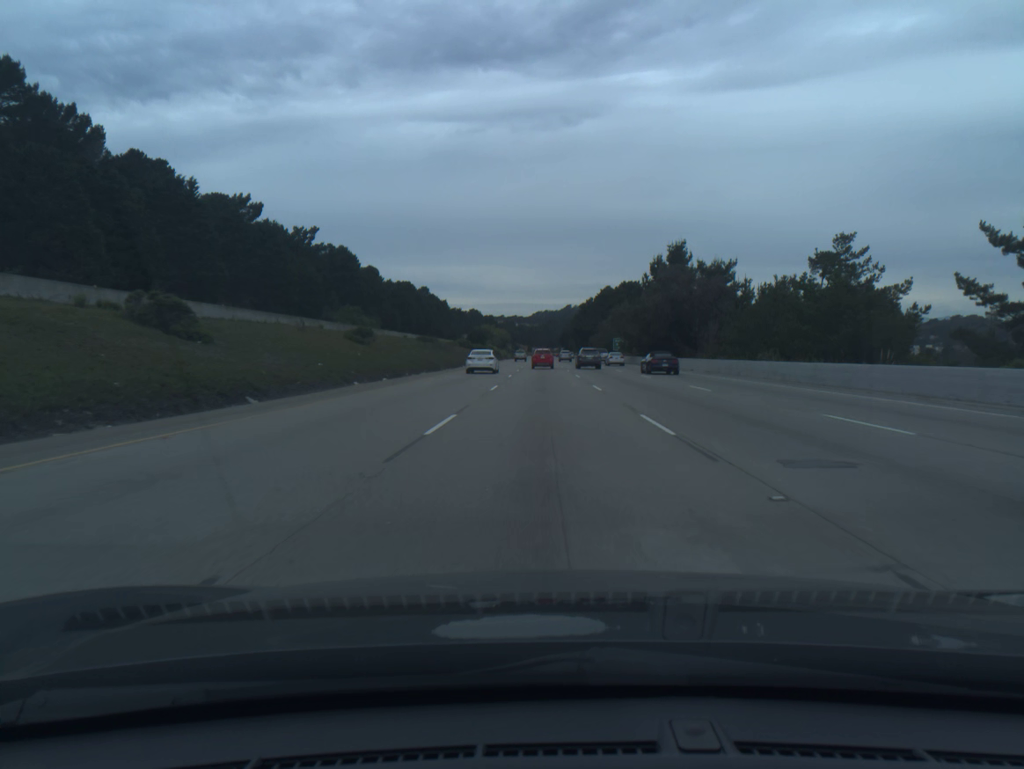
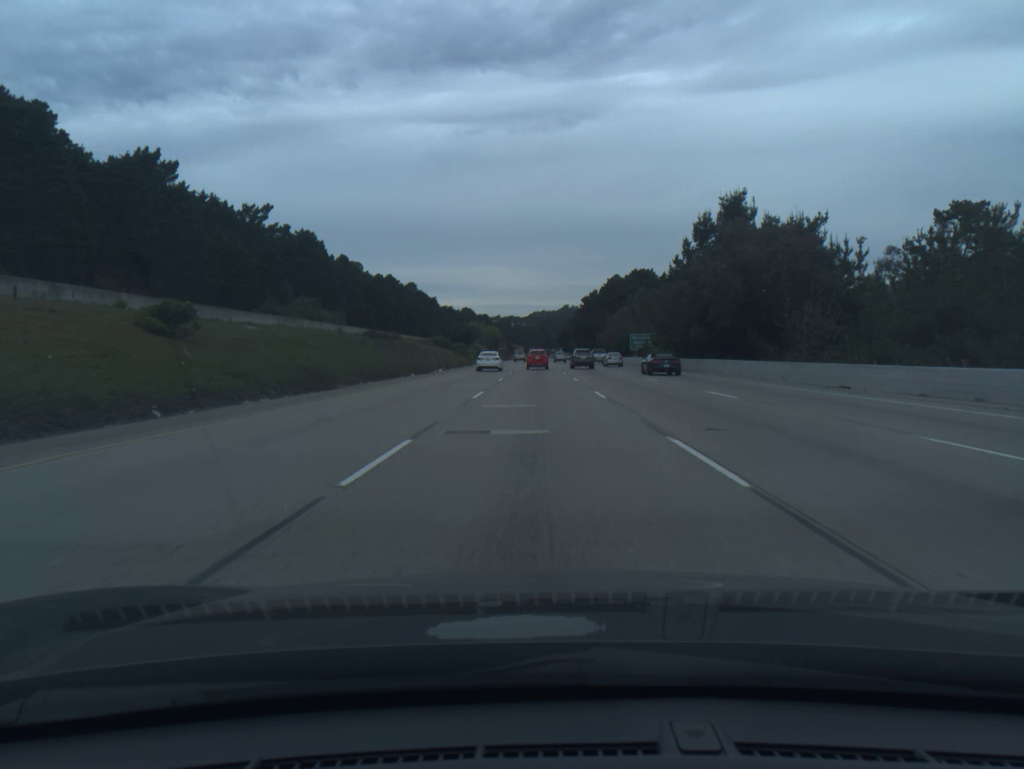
(+0.1, +33.7) m; 0°
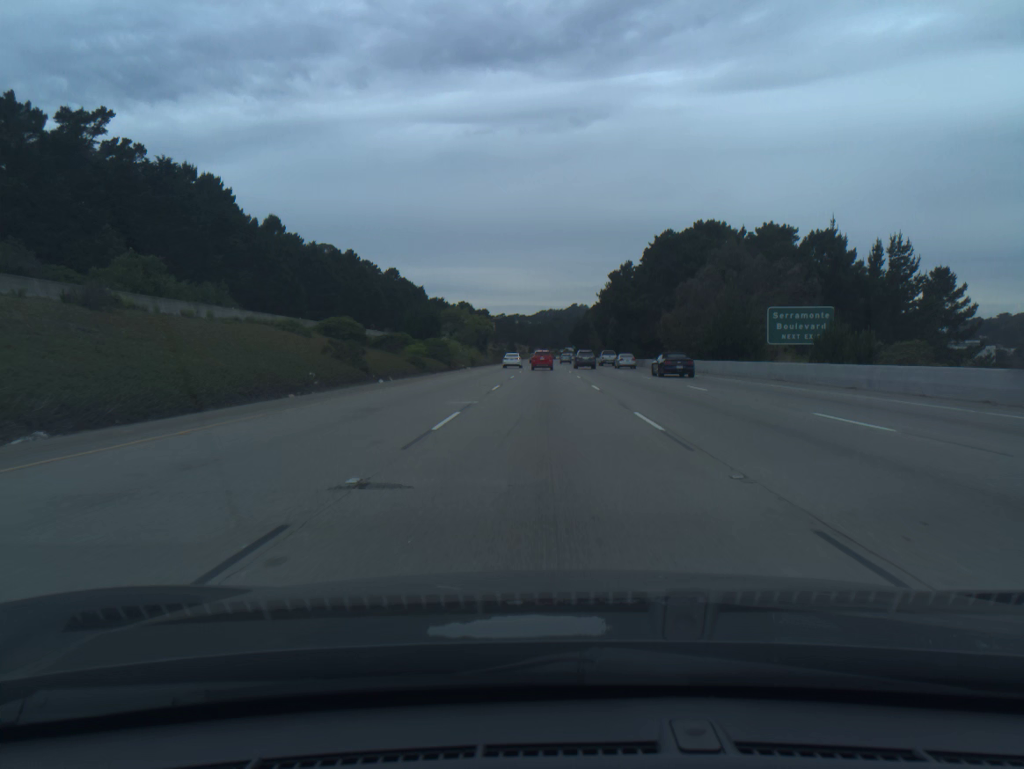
(-0.4, +67.6) m; -1°
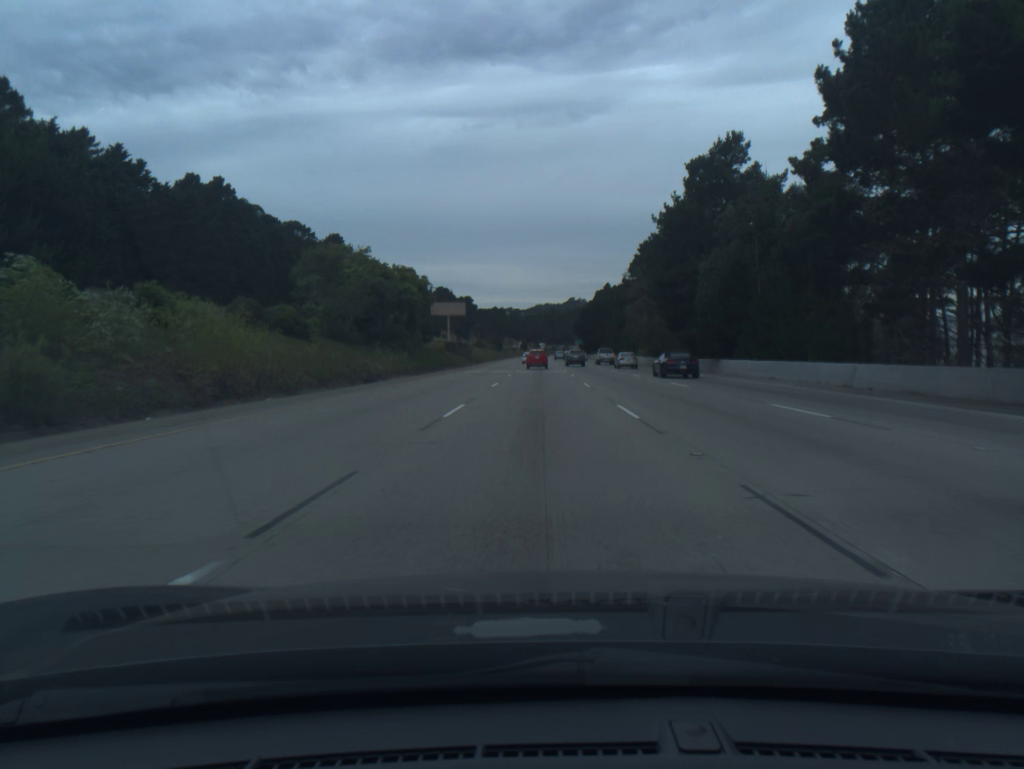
(+0.4, +85.1) m; 0°
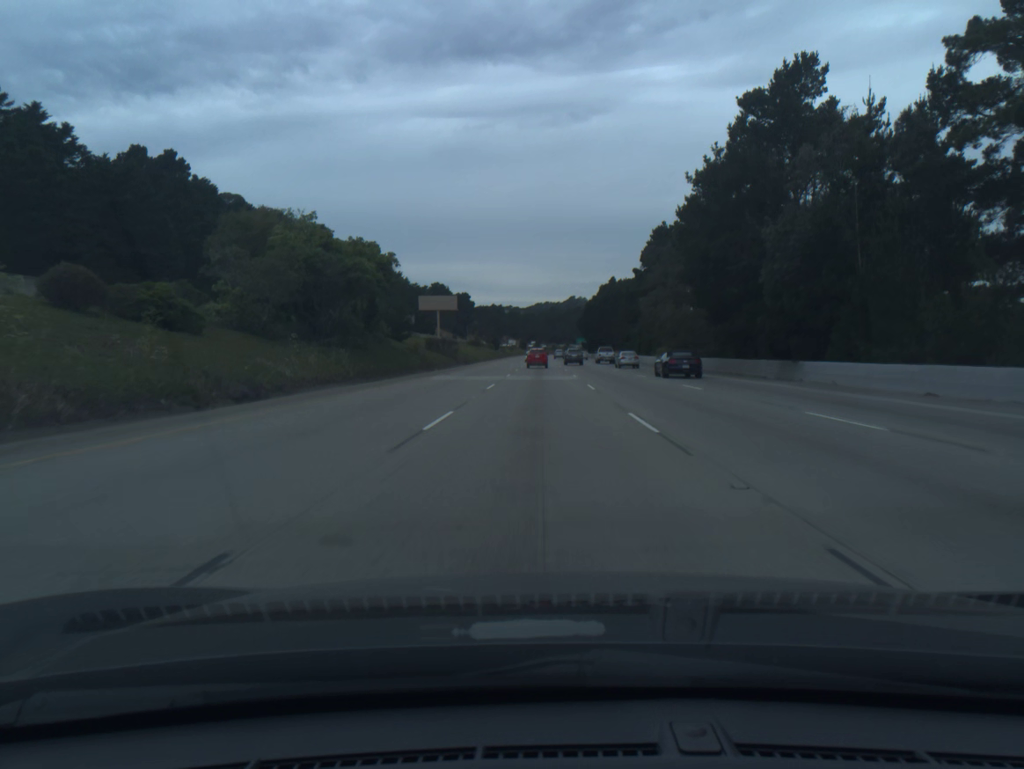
(0.0, +17.1) m; 0°
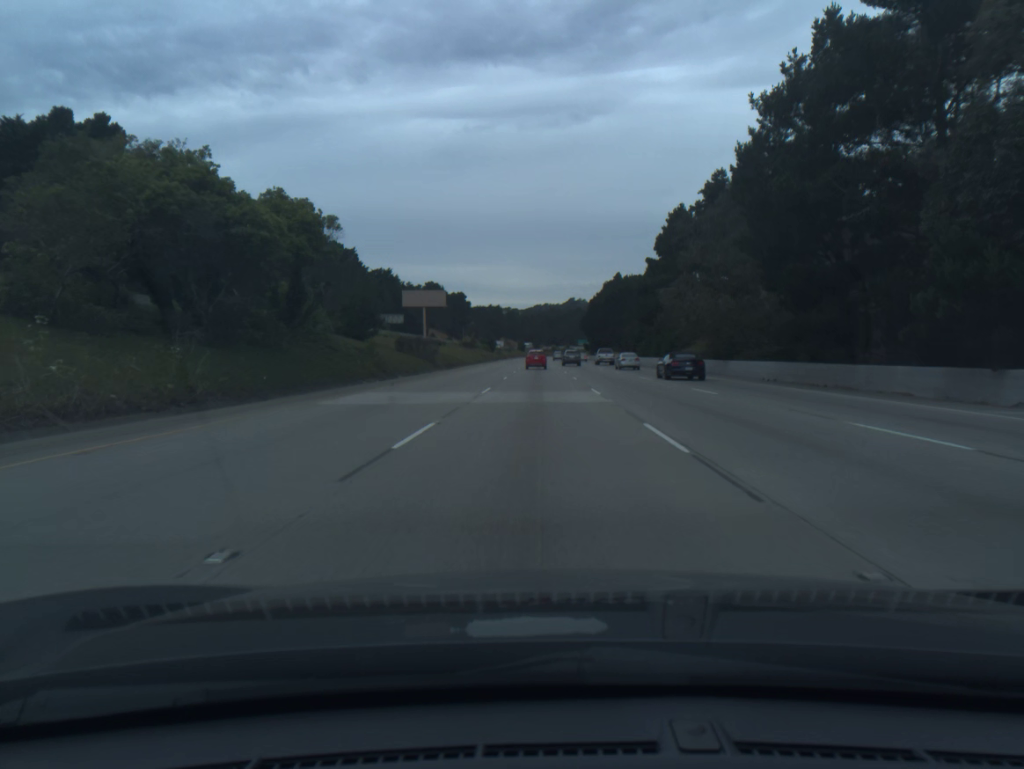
(0.0, +17.1) m; 0°
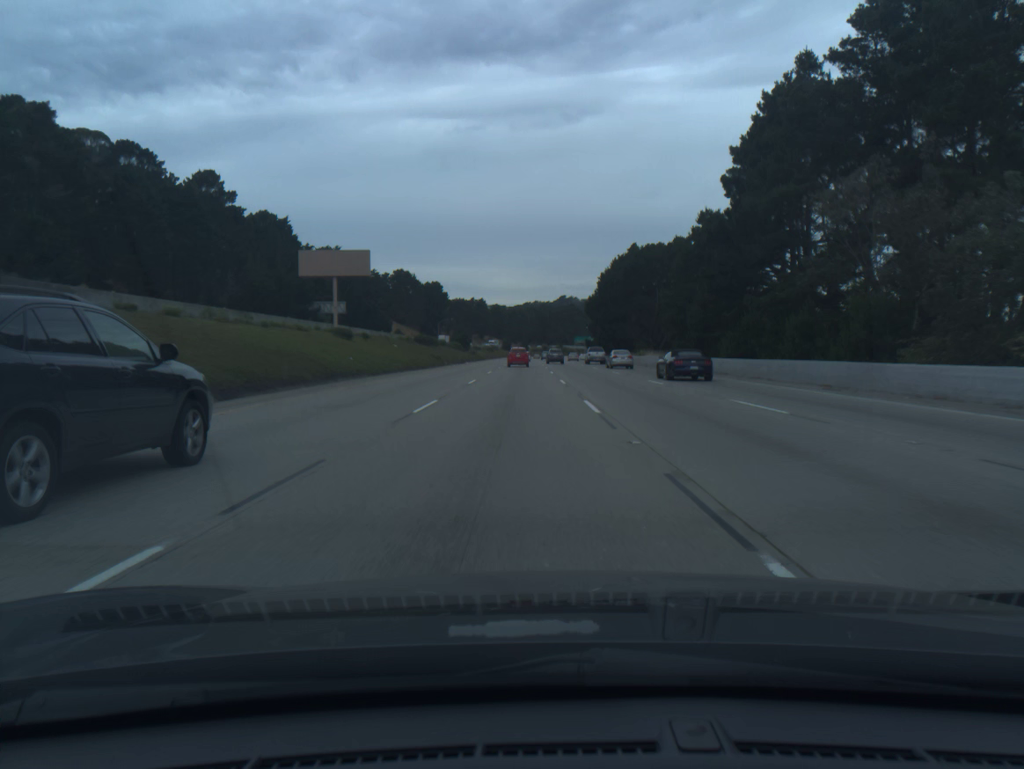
(+0.3, +52.7) m; +1°
